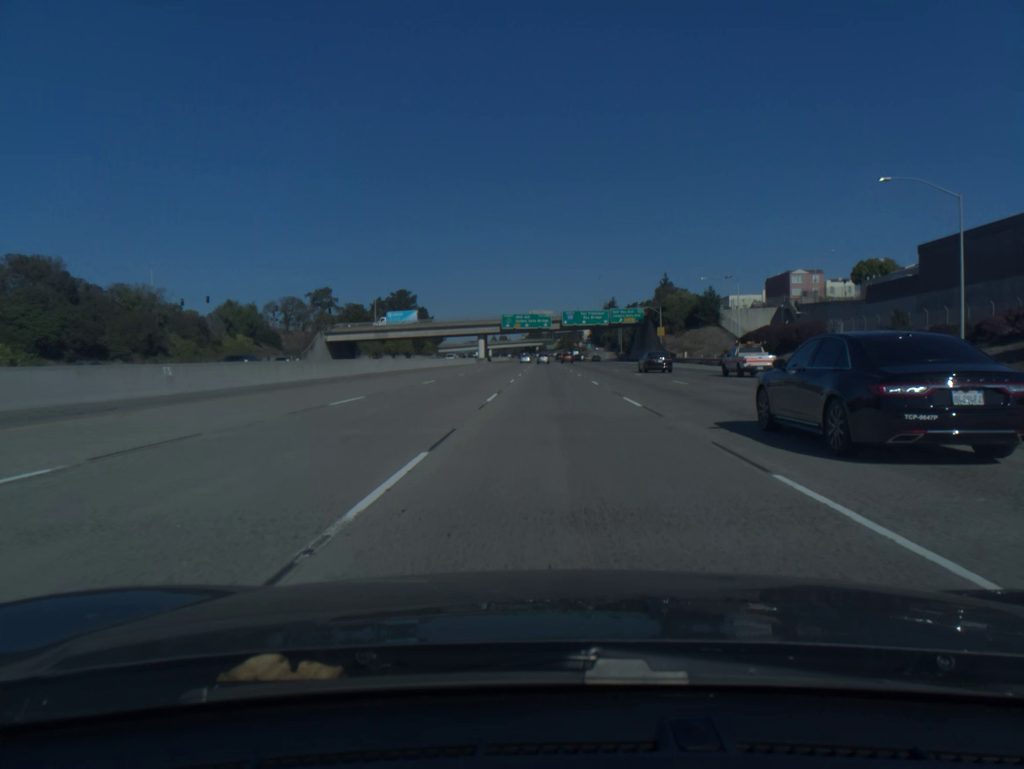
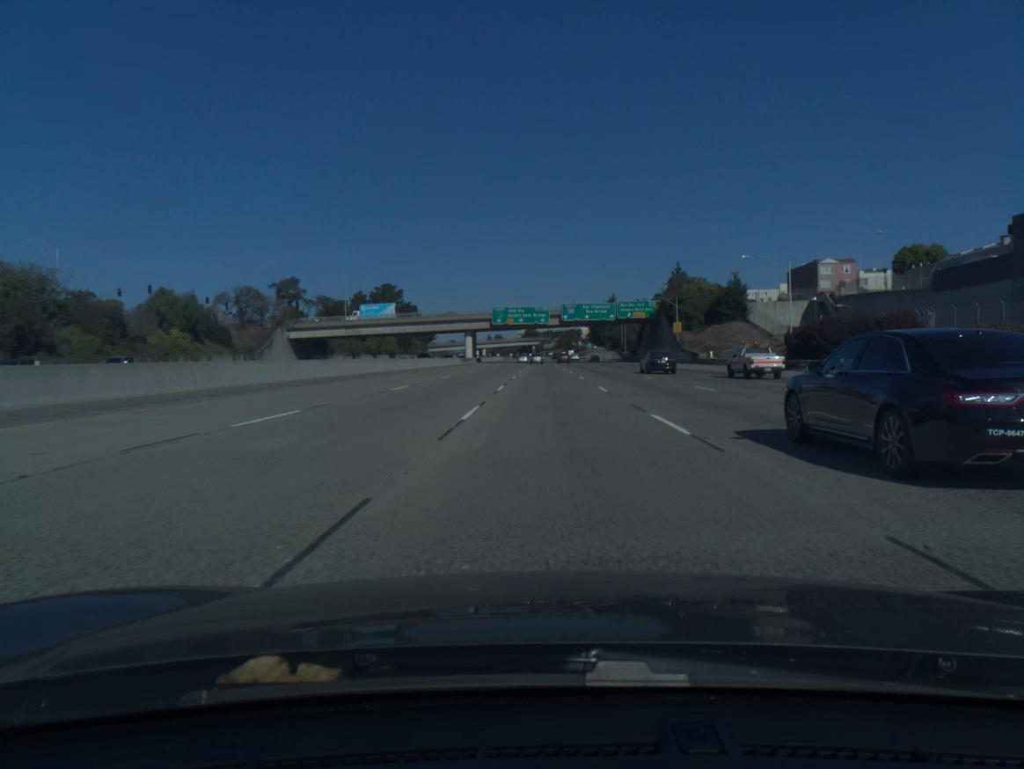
(0.0, +20.2) m; 0°
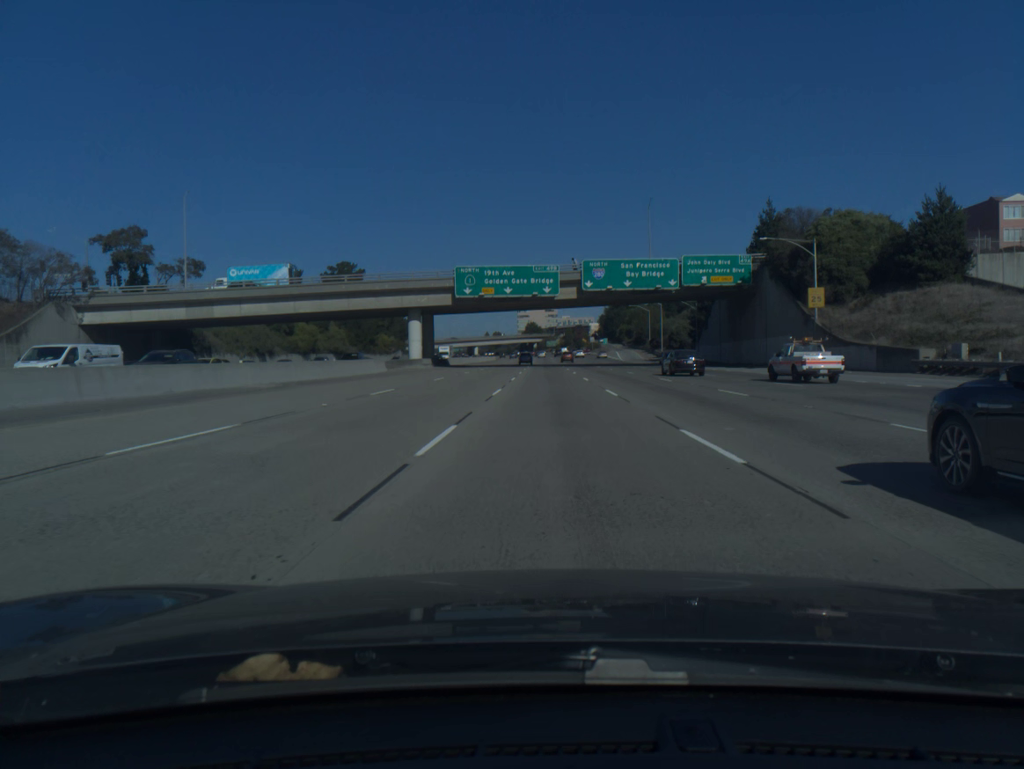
(-0.1, +60.5) m; 0°
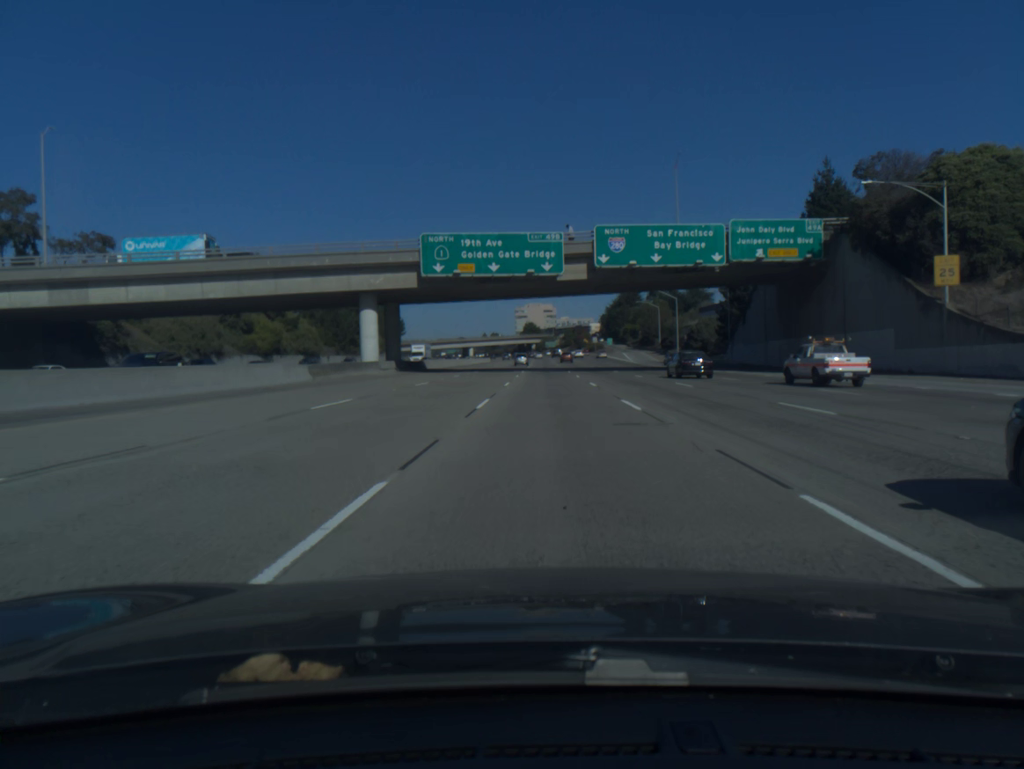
(0.0, +20.2) m; 0°
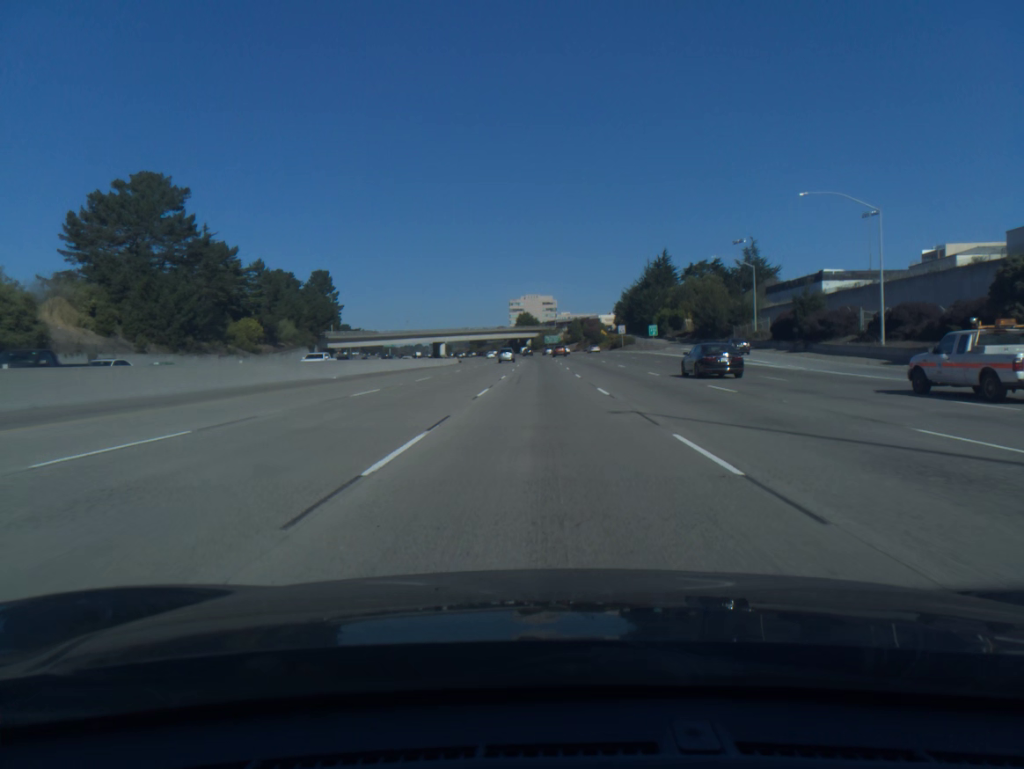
(+0.1, +80.8) m; 0°
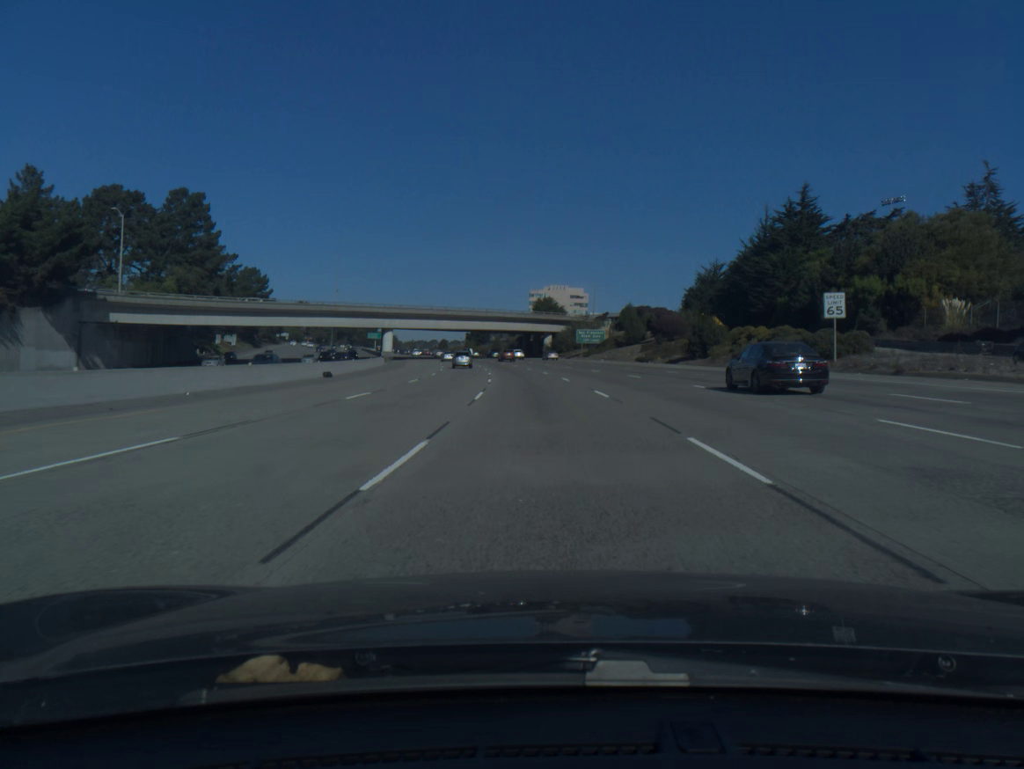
(-0.8, +100.4) m; -2°
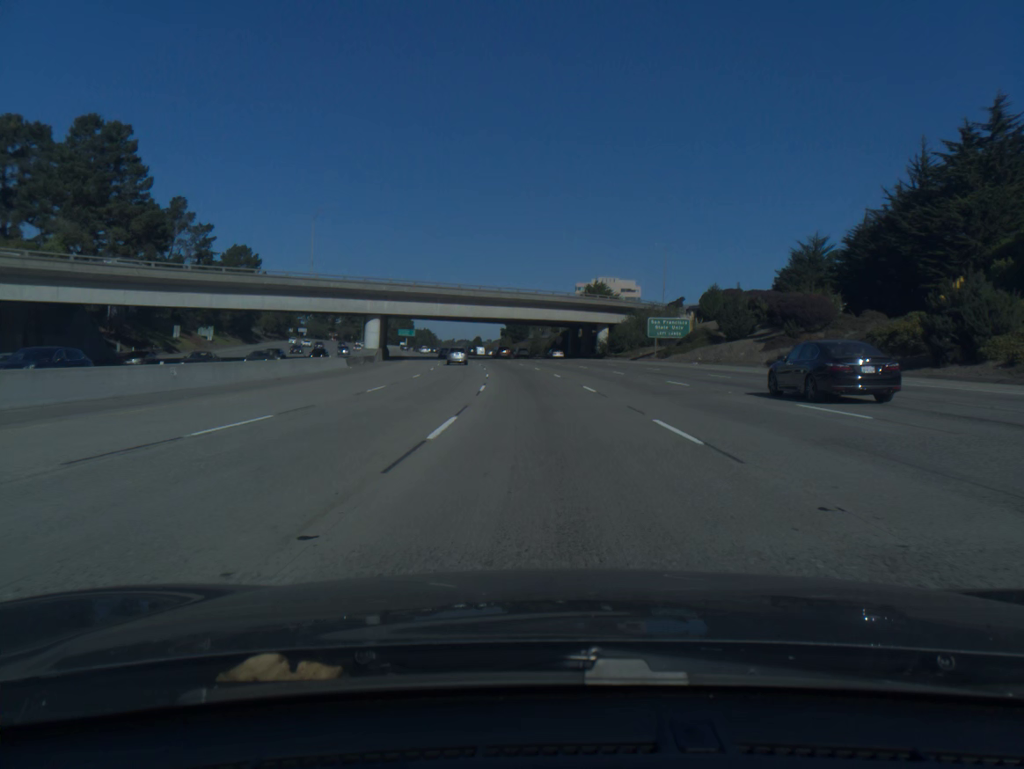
(-1.0, +39.2) m; -3°
